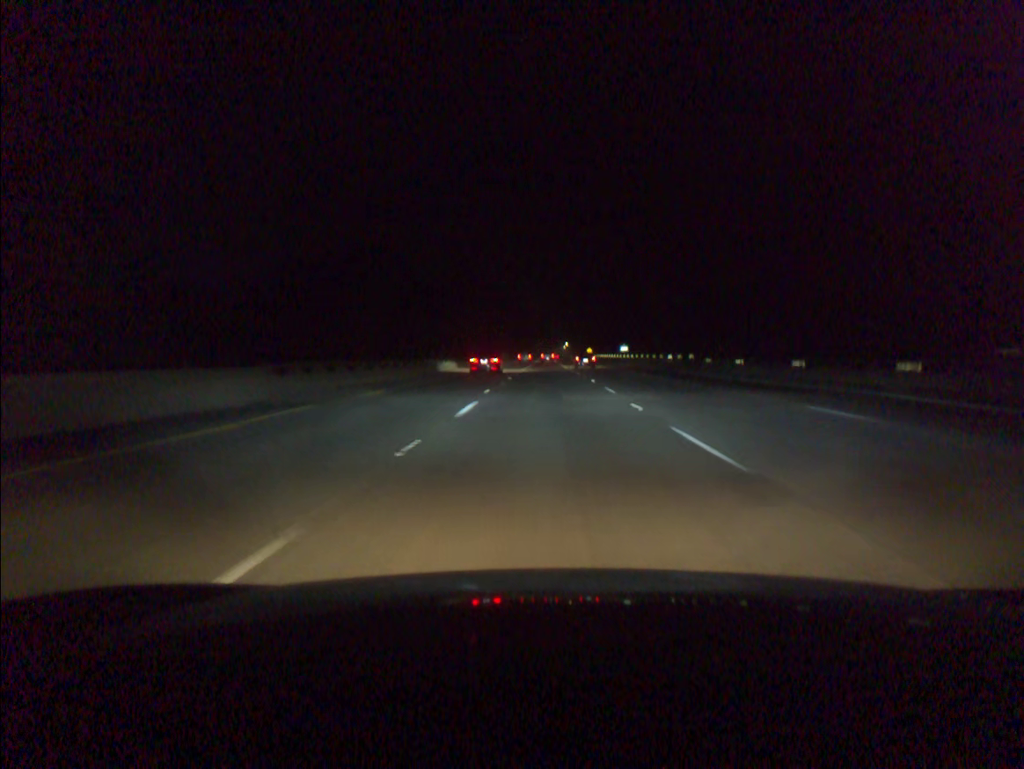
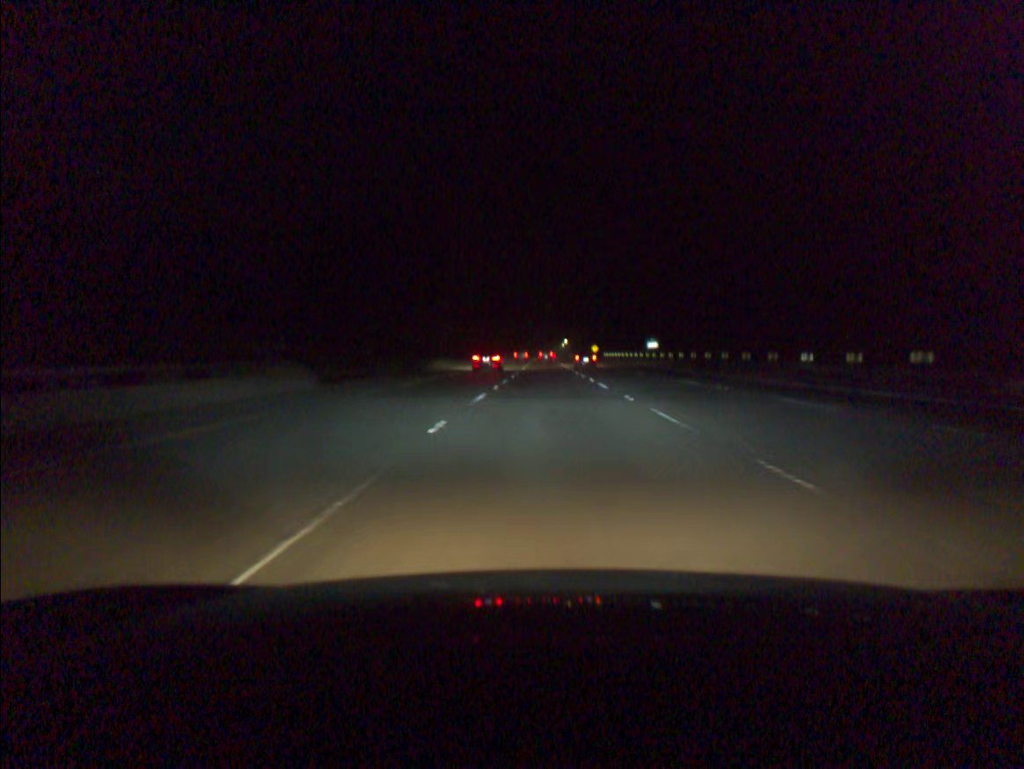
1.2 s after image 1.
(+0.1, +41.8) m; 0°
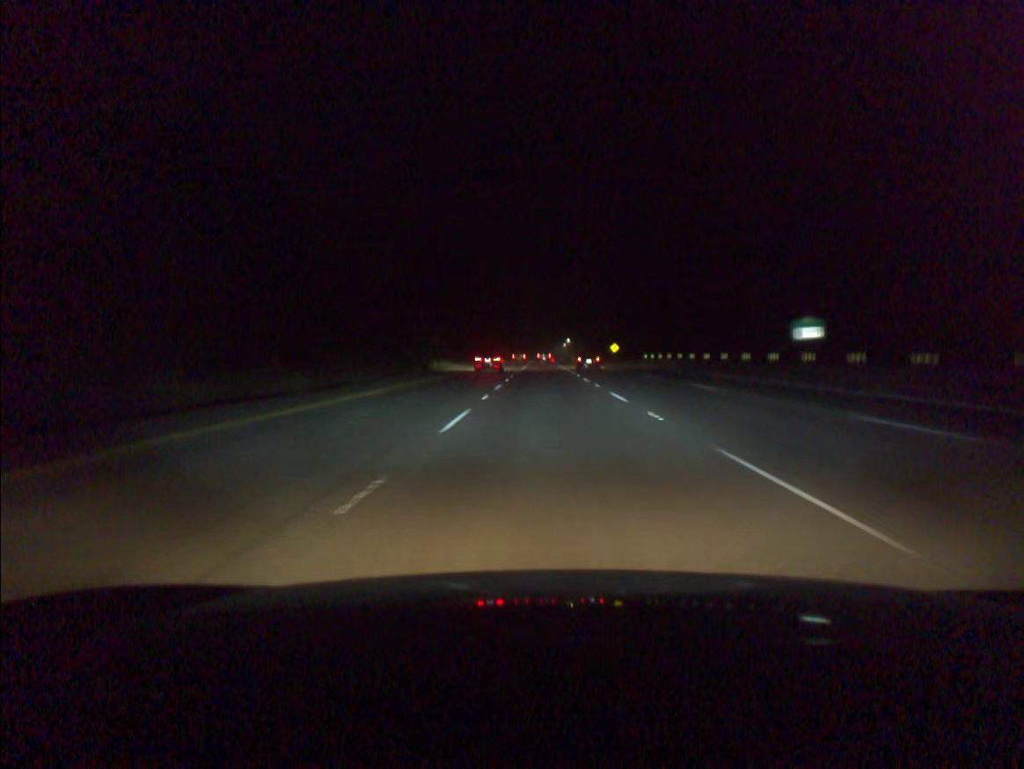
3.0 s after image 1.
(+0.1, +63.3) m; 0°
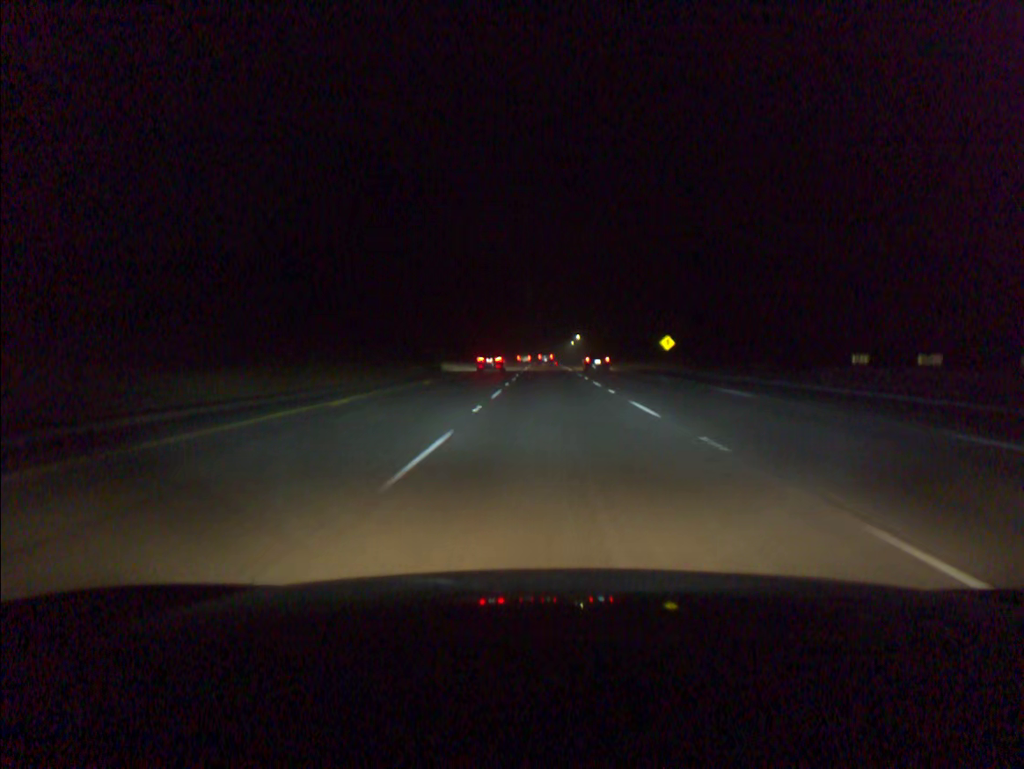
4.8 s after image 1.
(-0.1, +62.9) m; 0°
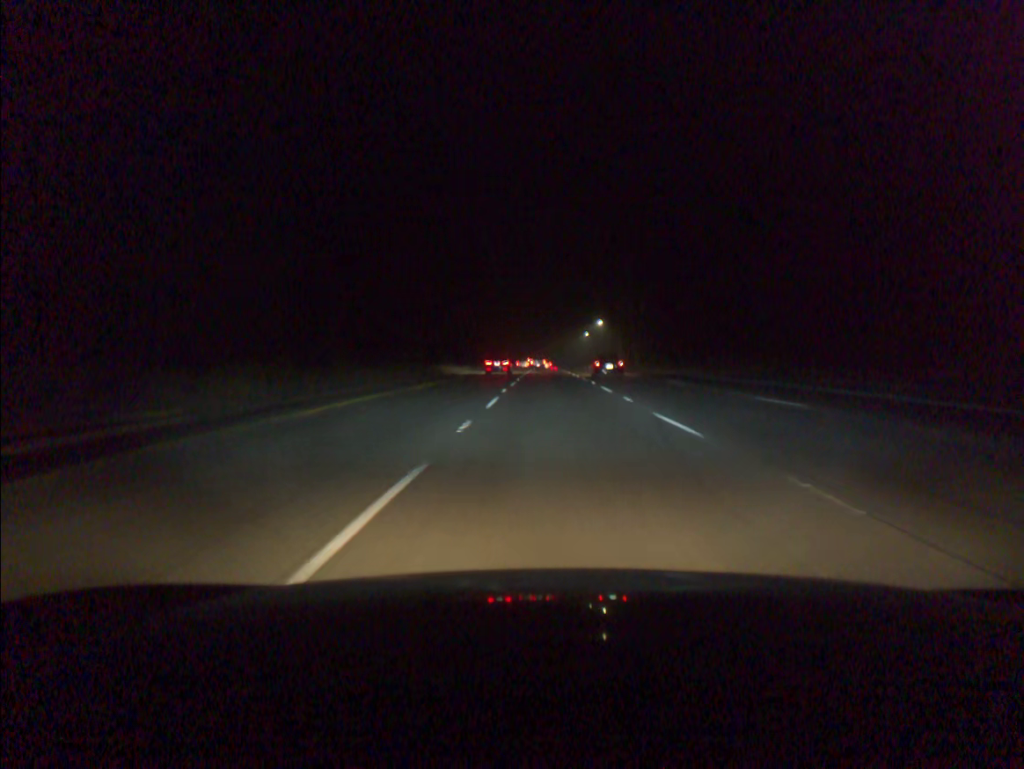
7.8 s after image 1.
(+0.2, +105.5) m; 0°
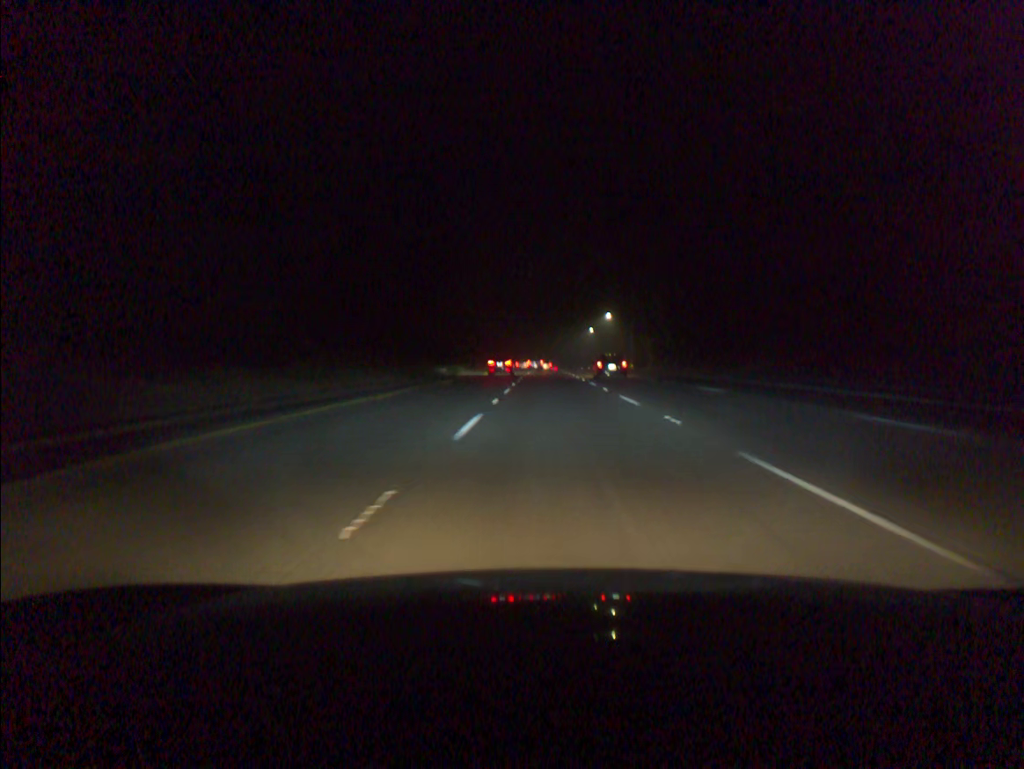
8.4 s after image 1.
(0.0, +21.5) m; 0°
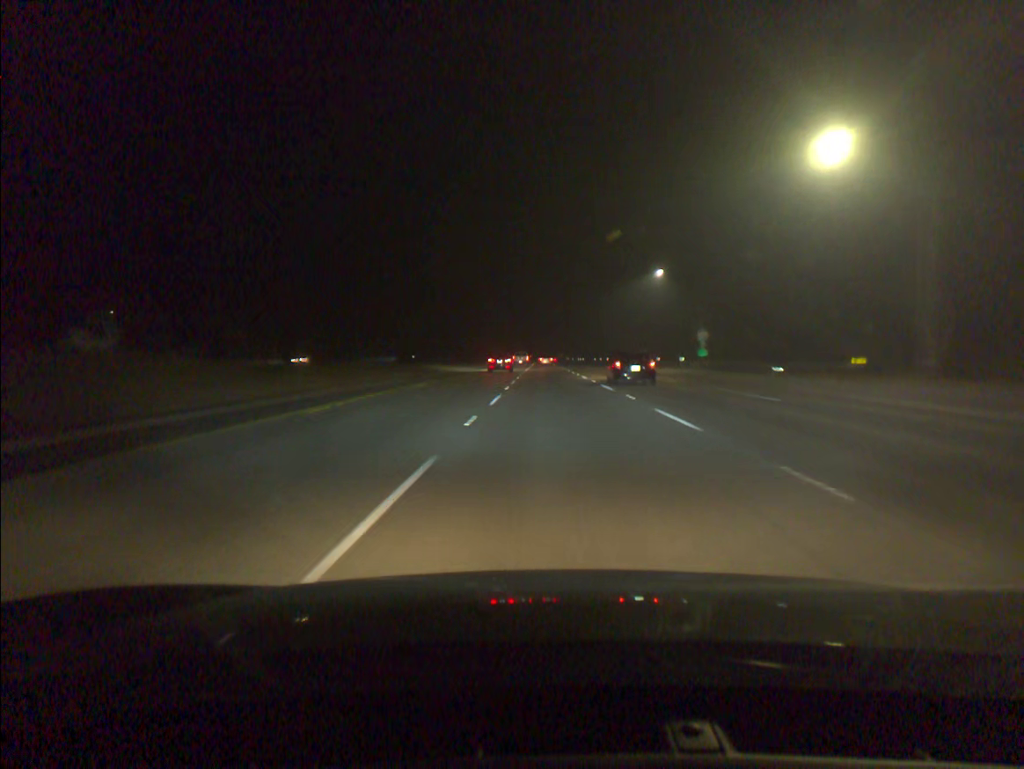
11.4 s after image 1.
(+0.1, +109.4) m; 0°
